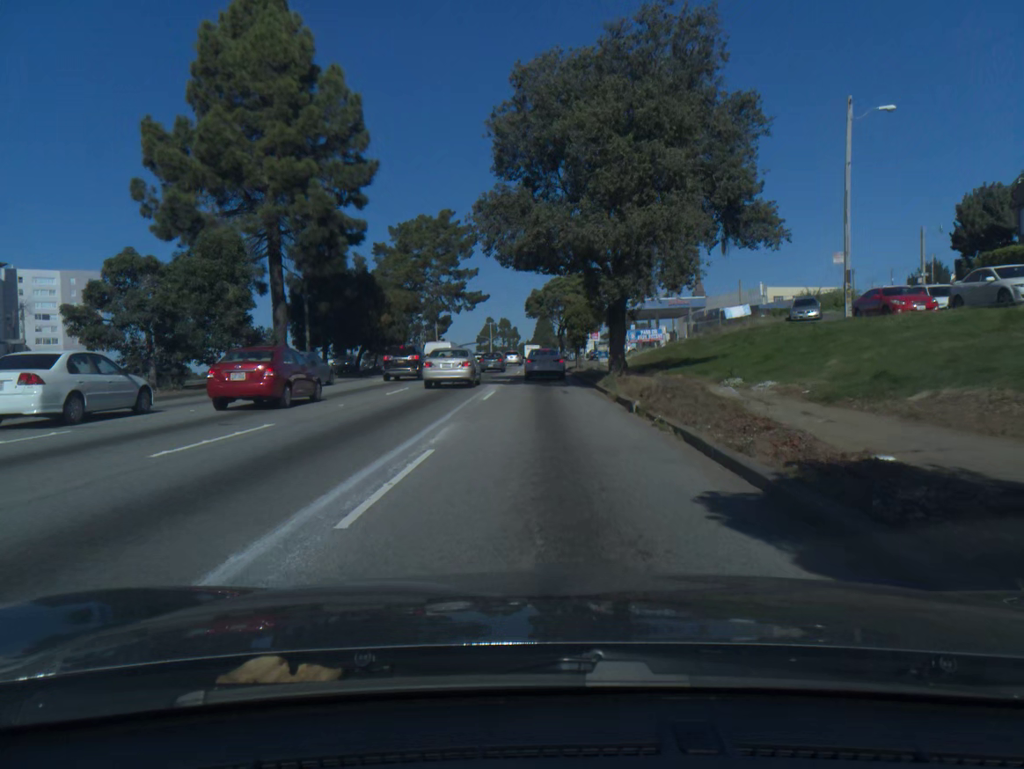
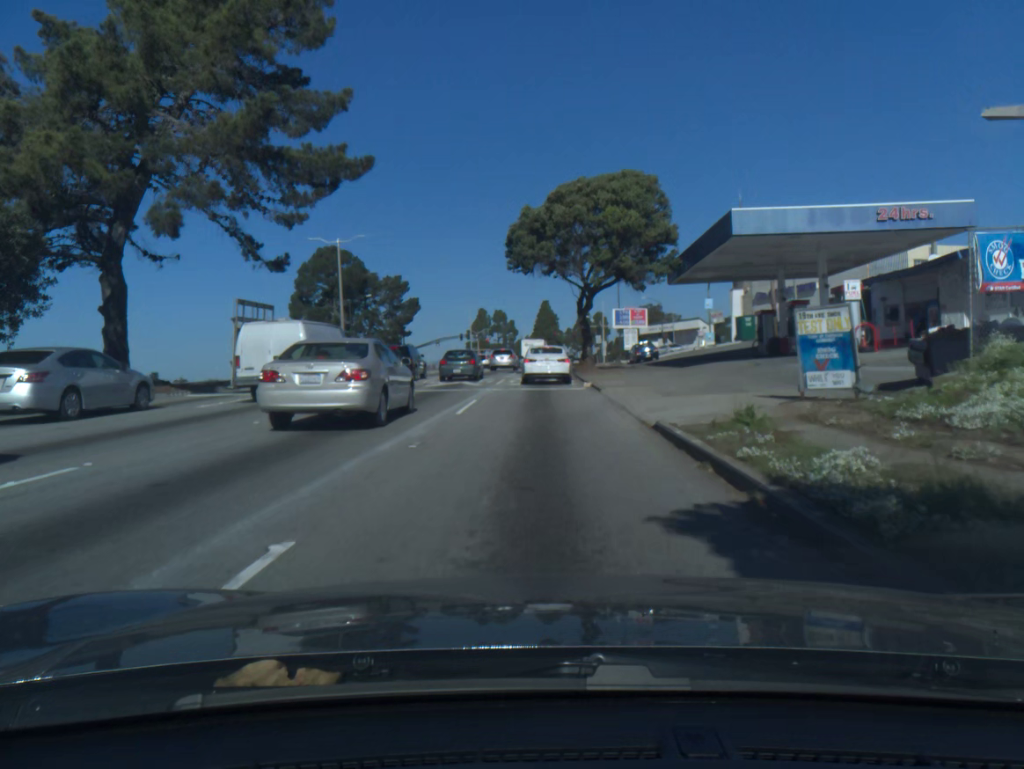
(+0.1, +49.1) m; 0°
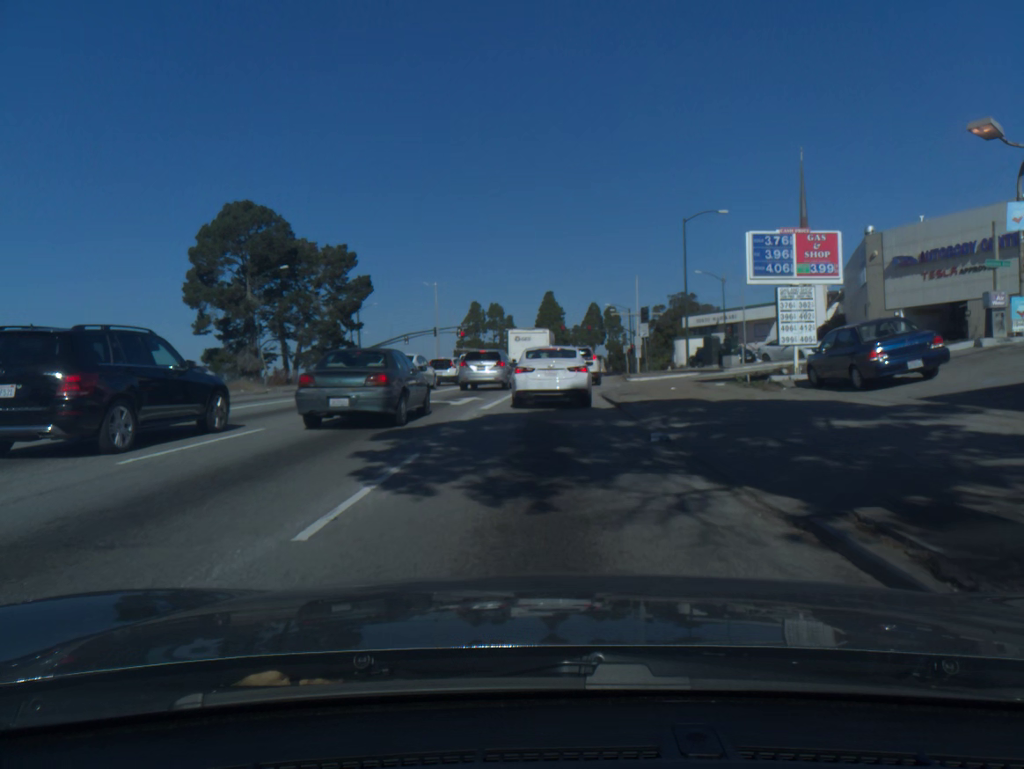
(-0.1, +39.8) m; 0°
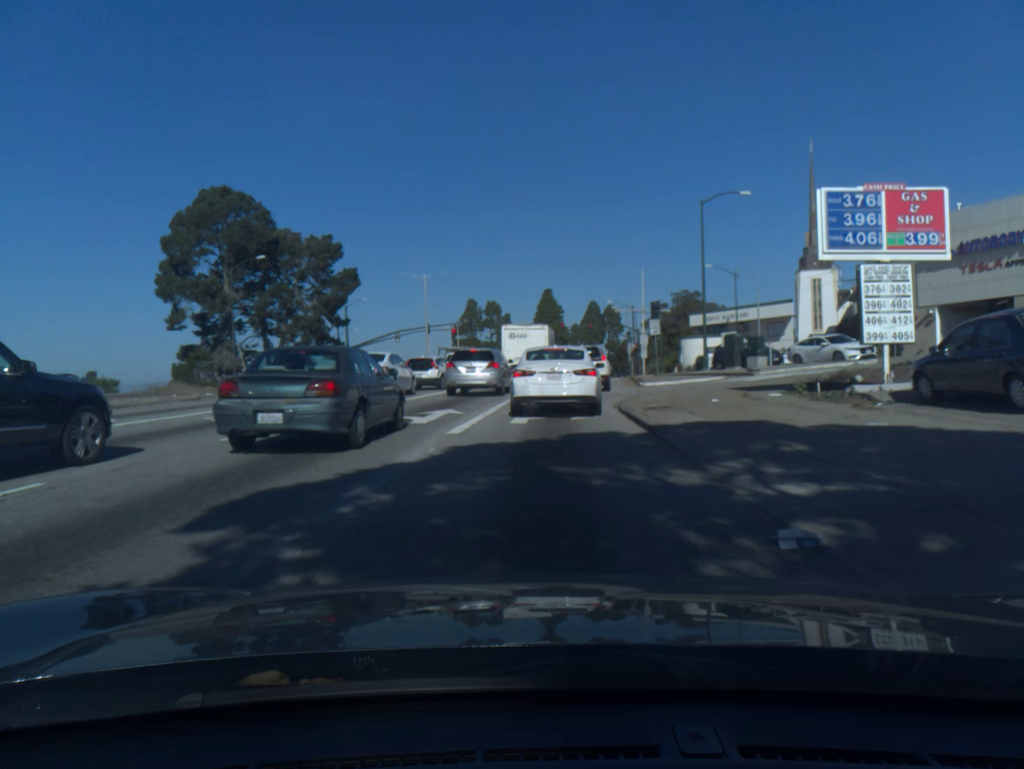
(0.0, +6.0) m; 0°
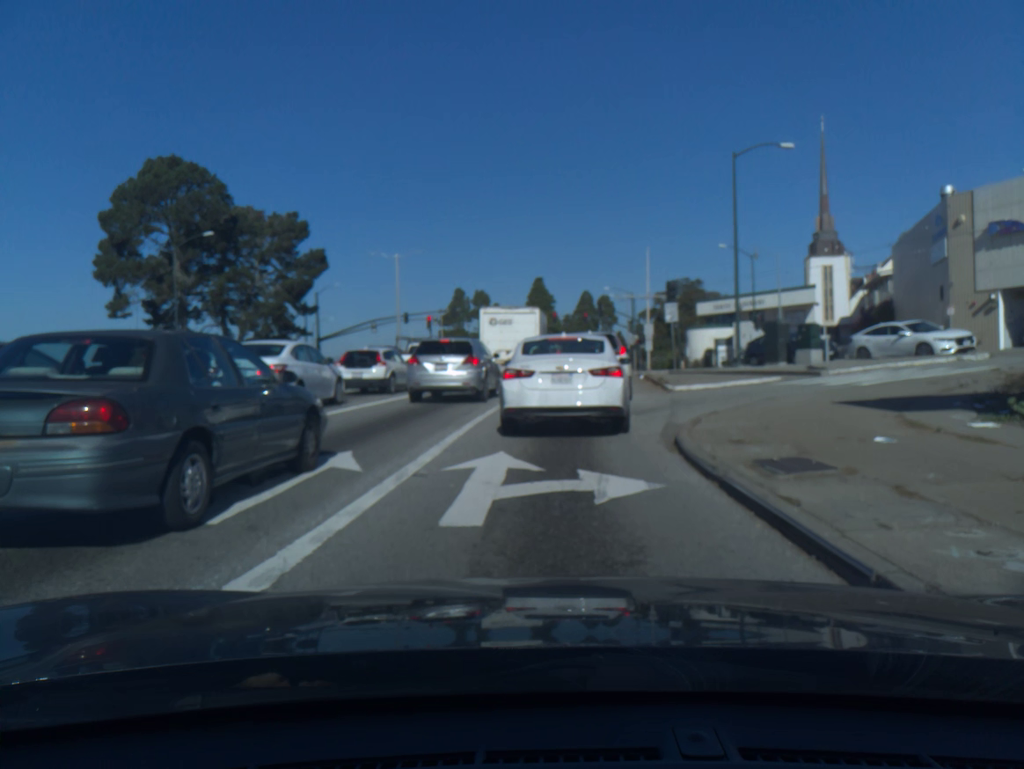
(0.0, +9.3) m; +1°
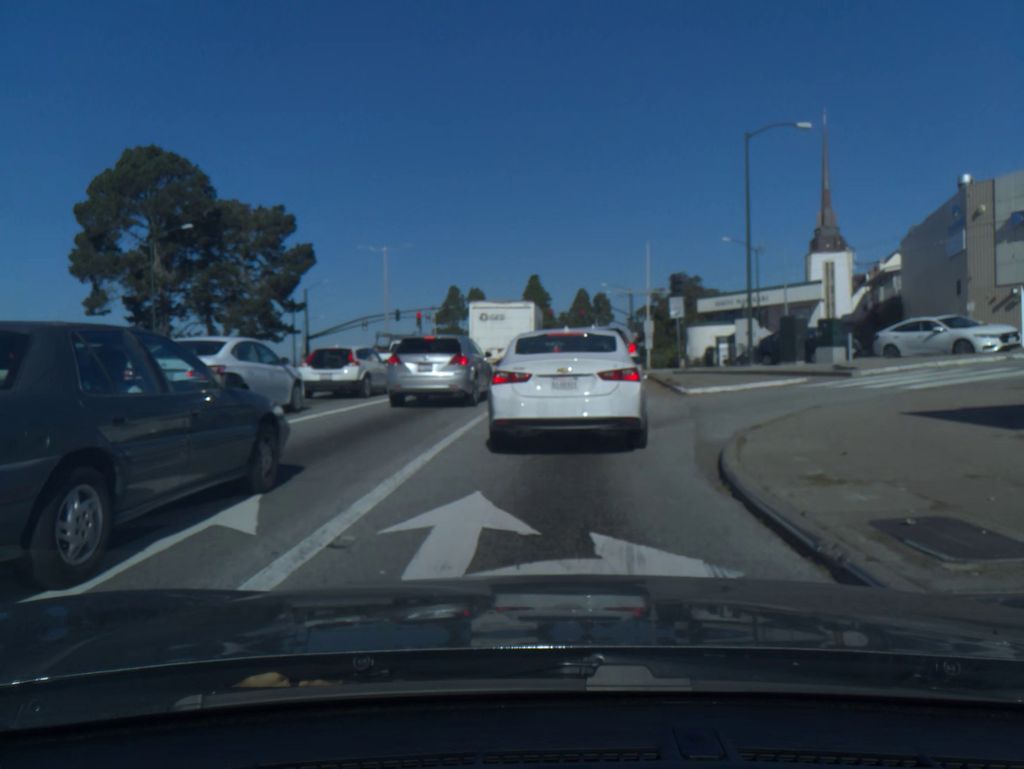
(0.0, +3.0) m; 0°
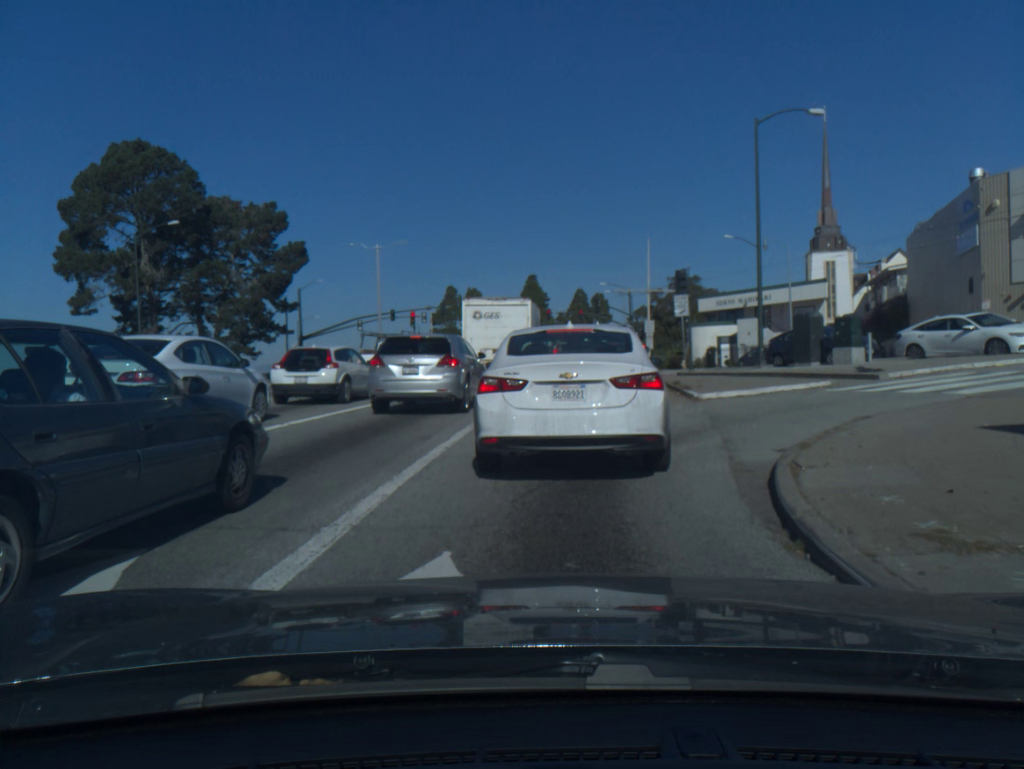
(0.0, +2.1) m; 0°
